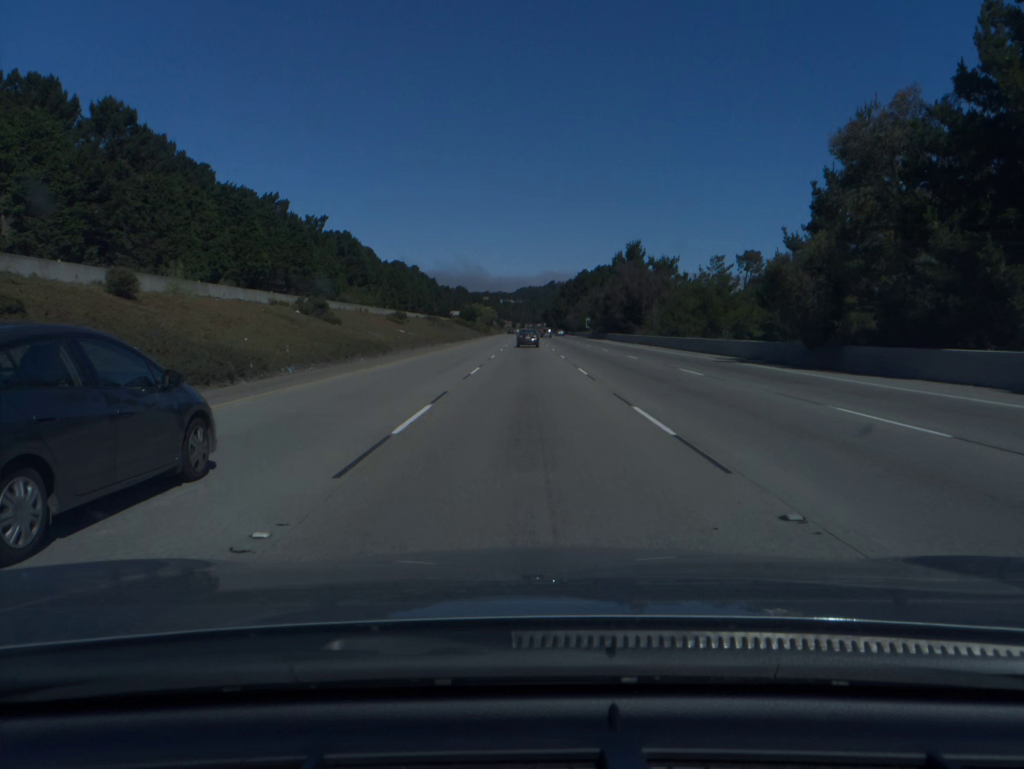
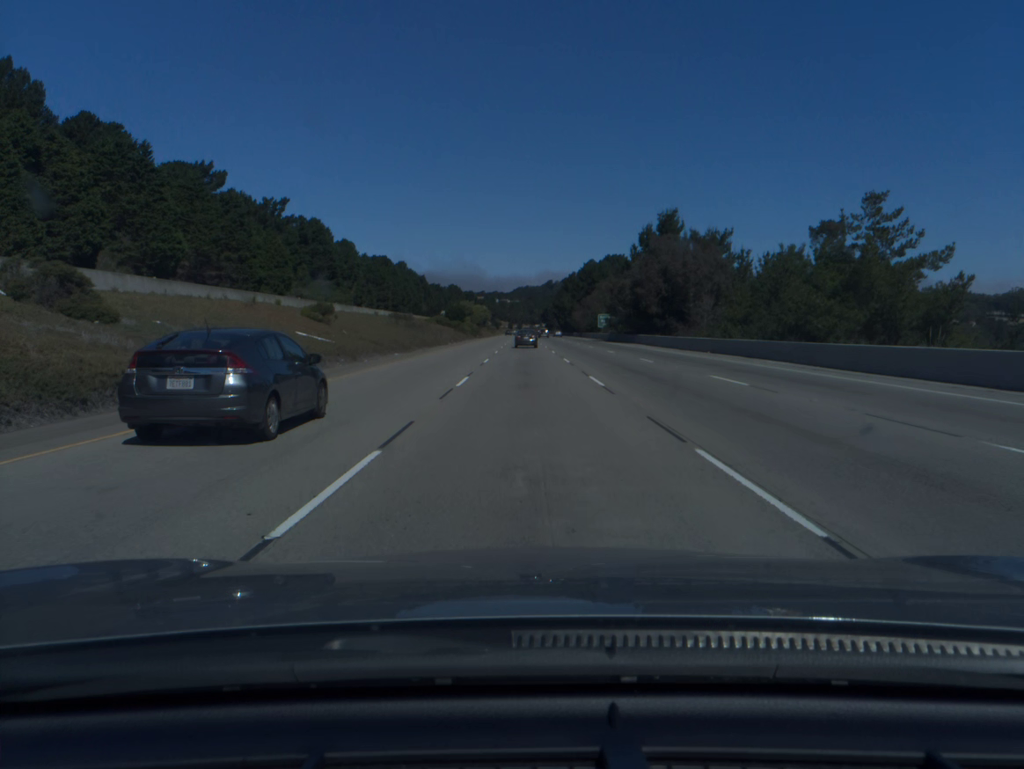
(+0.1, +34.4) m; 0°
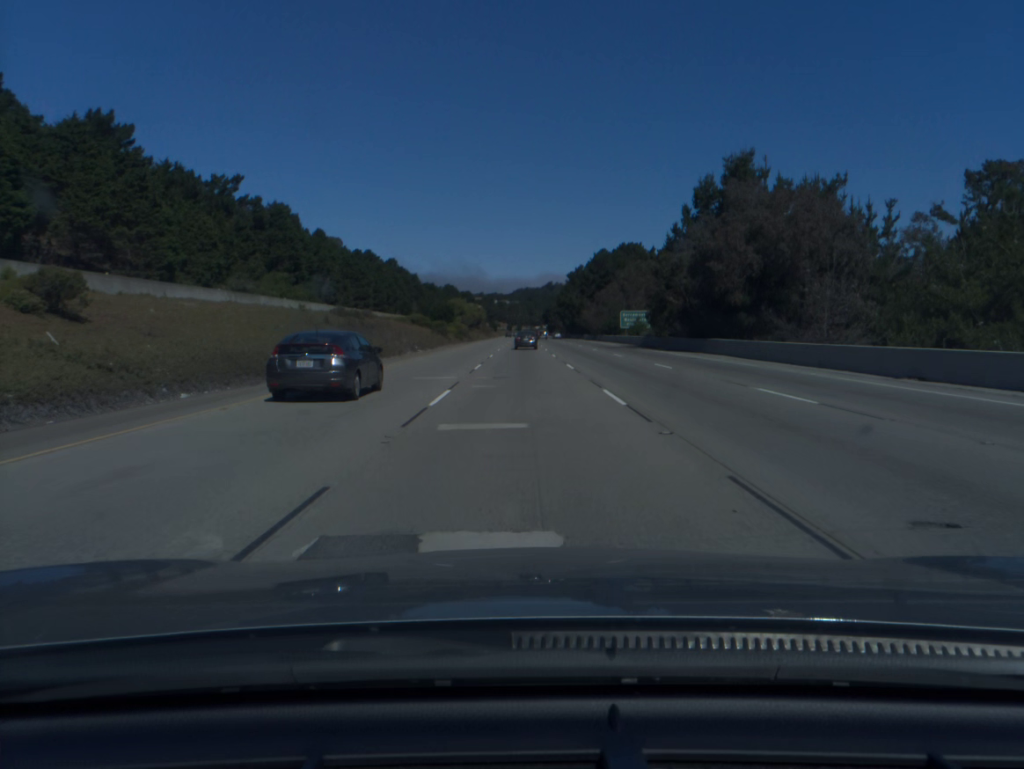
(0.0, +34.4) m; 0°
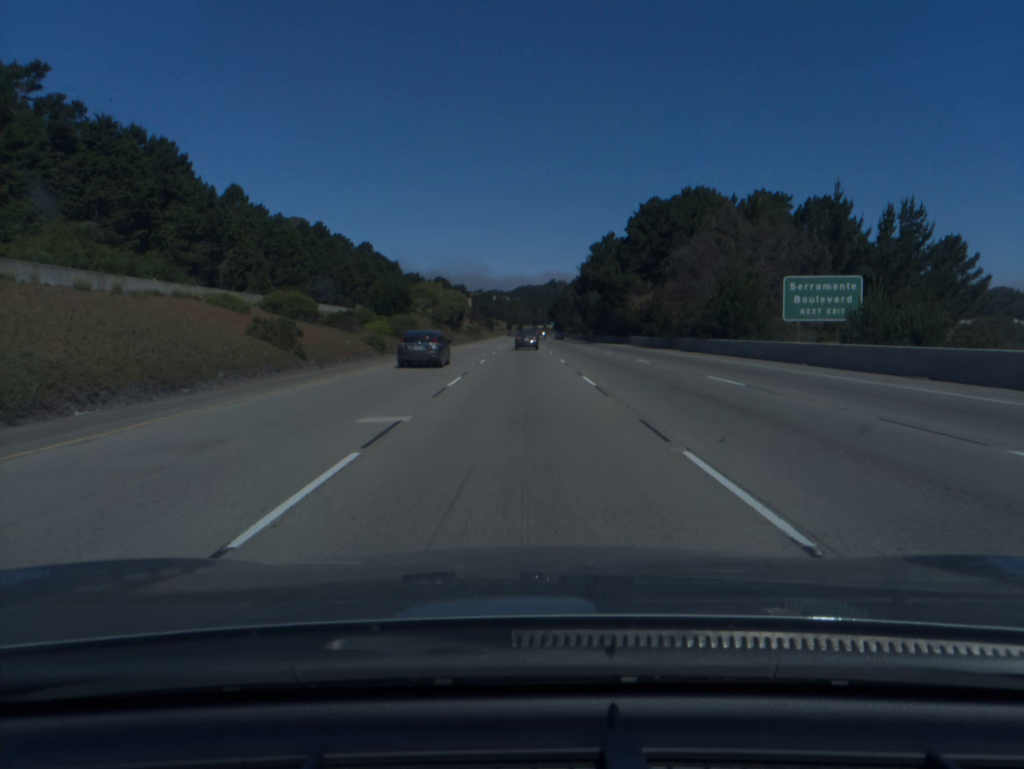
(-0.1, +68.3) m; 0°
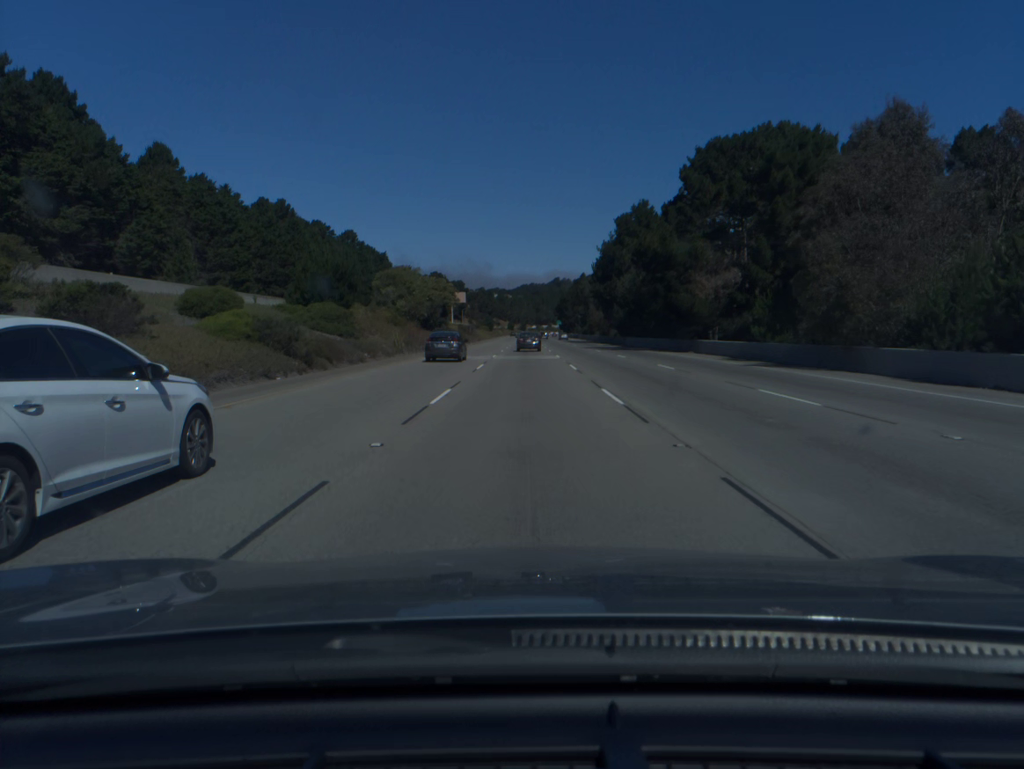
(-0.1, +33.7) m; 0°
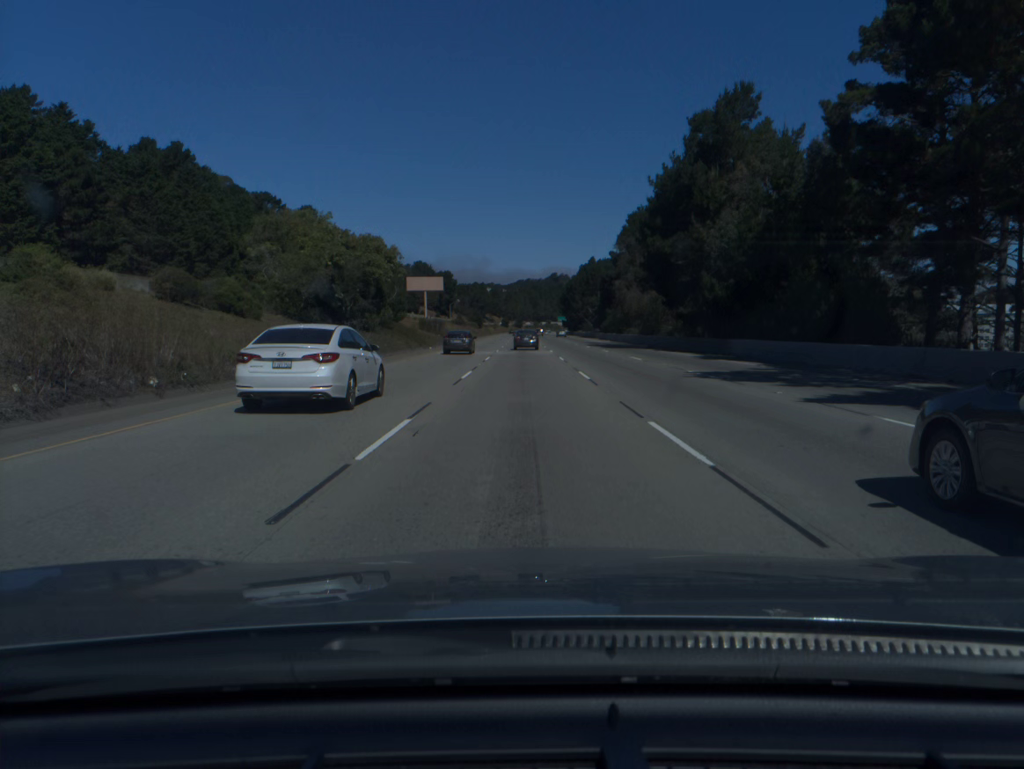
(+0.1, +50.5) m; 0°
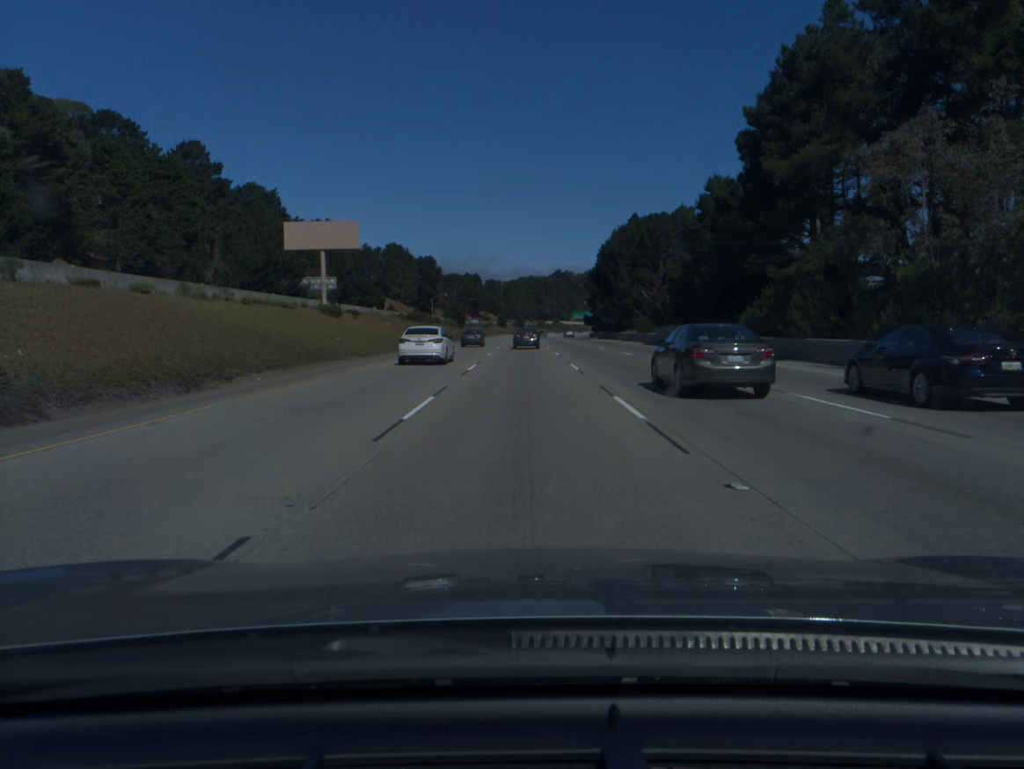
(0.0, +83.9) m; 0°
